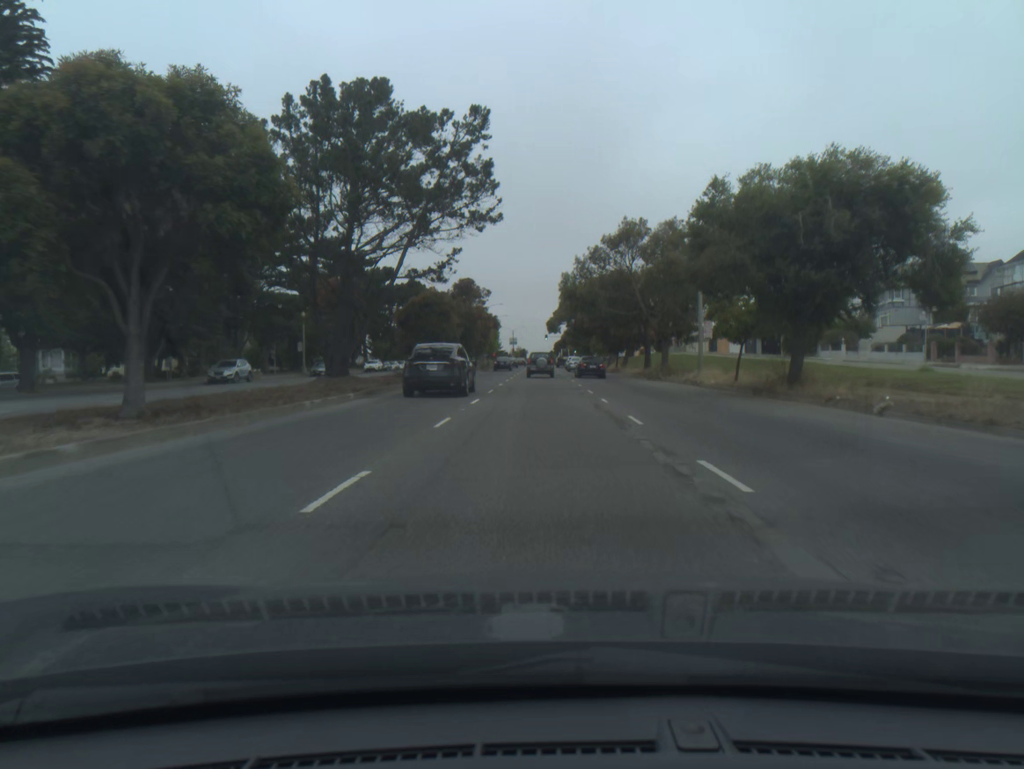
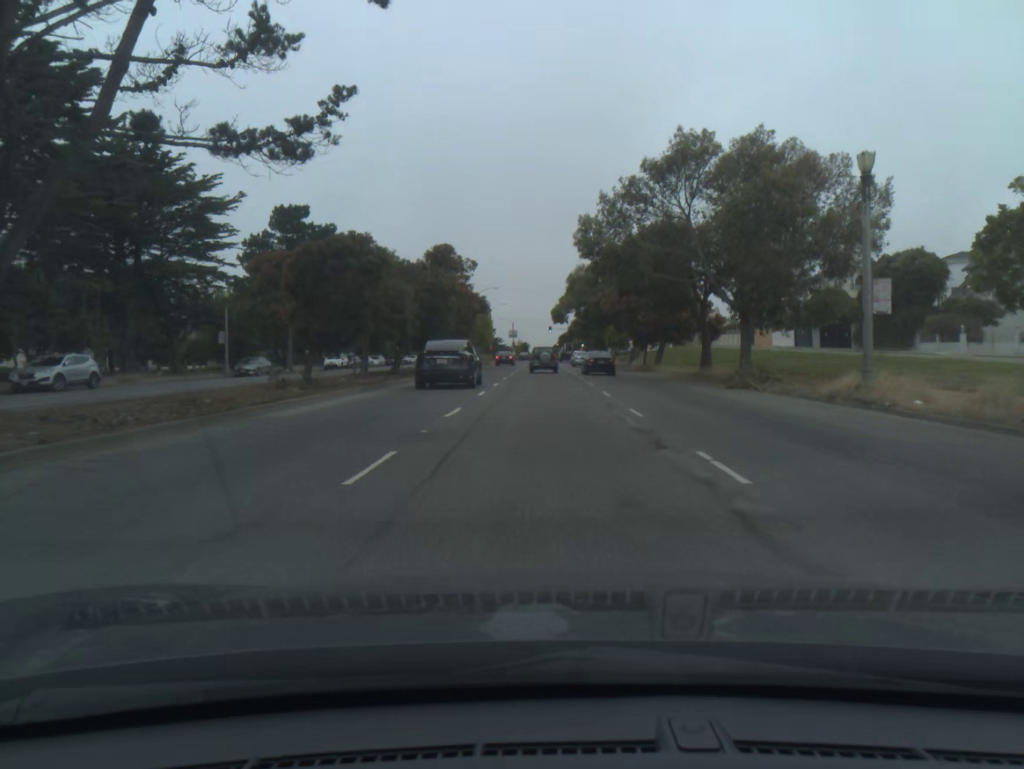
(0.0, +20.8) m; 0°
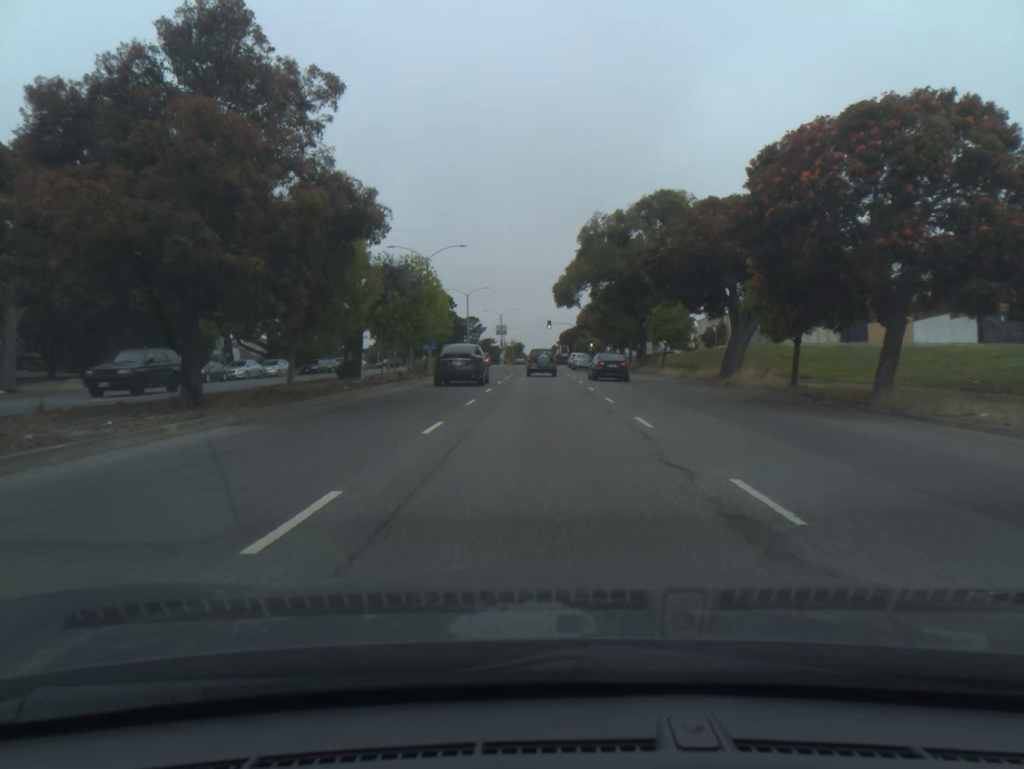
(+0.1, +38.7) m; 0°
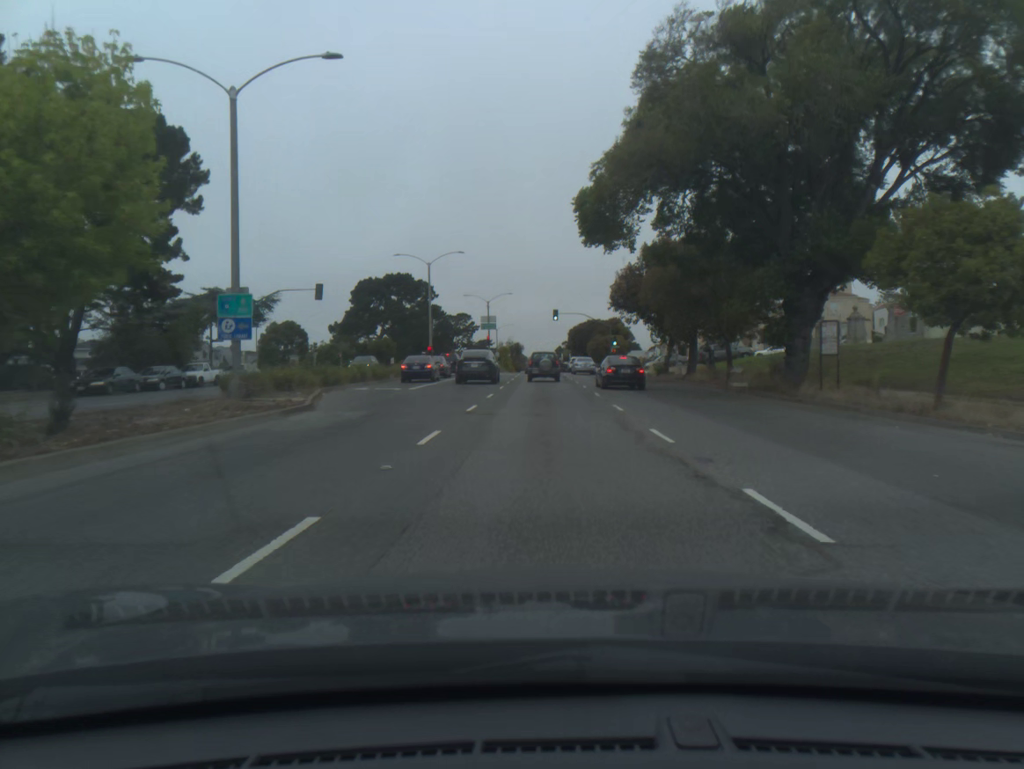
(-0.1, +37.0) m; 0°
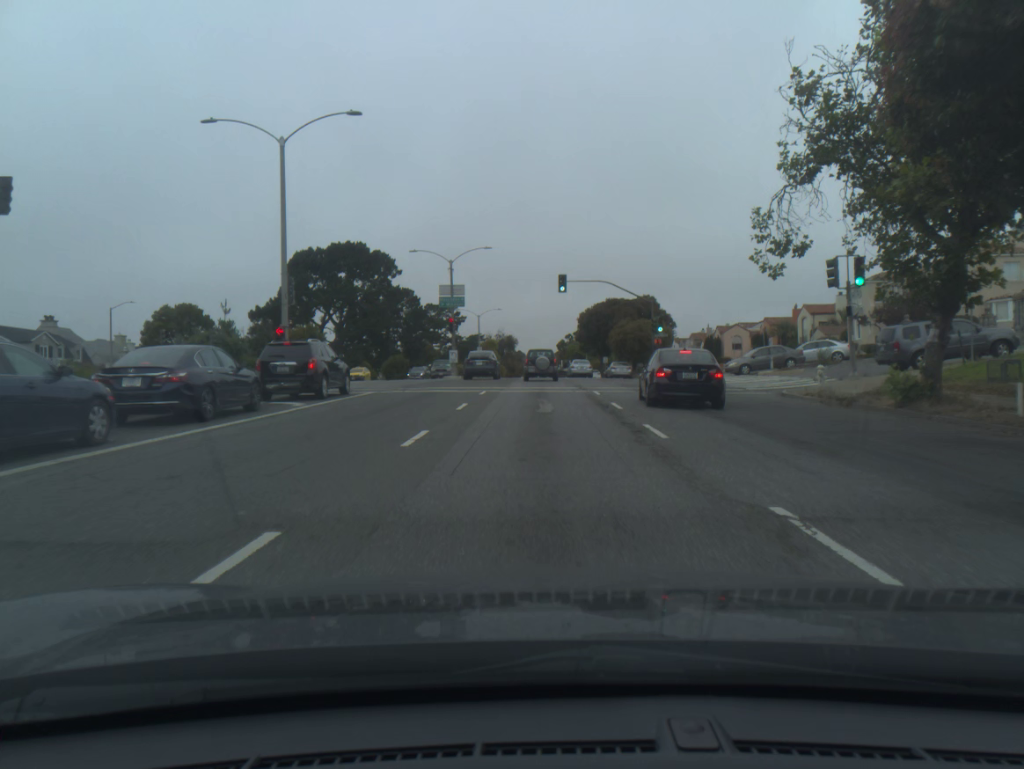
(+0.1, +36.6) m; 0°
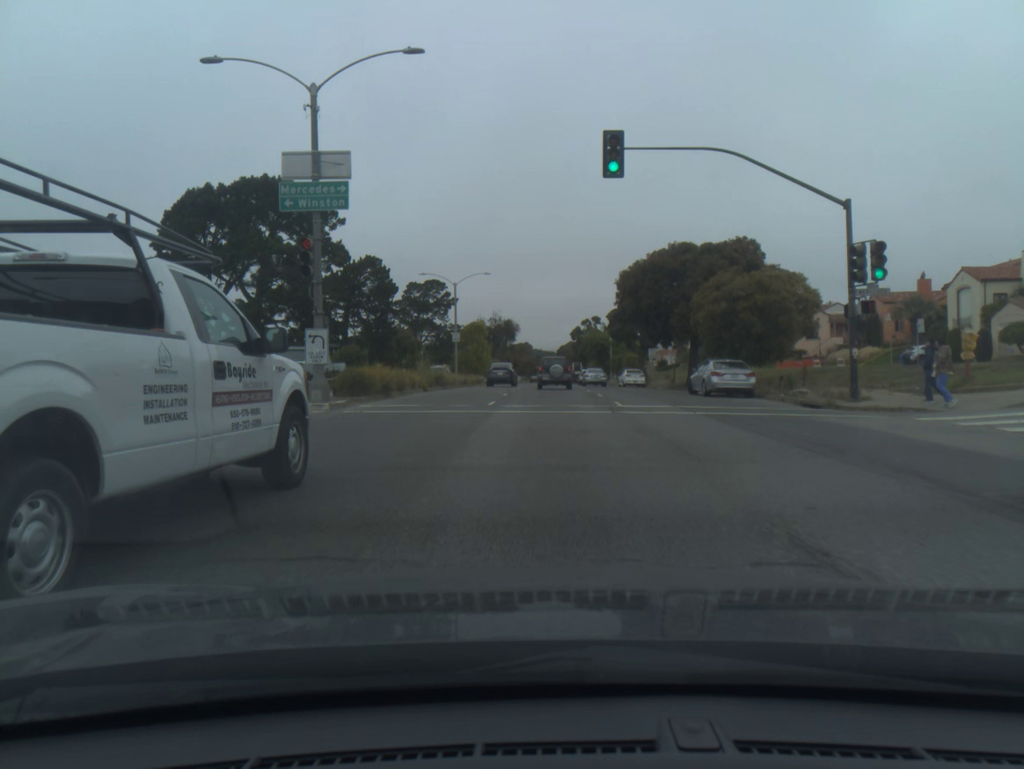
(-0.2, +35.5) m; 0°
